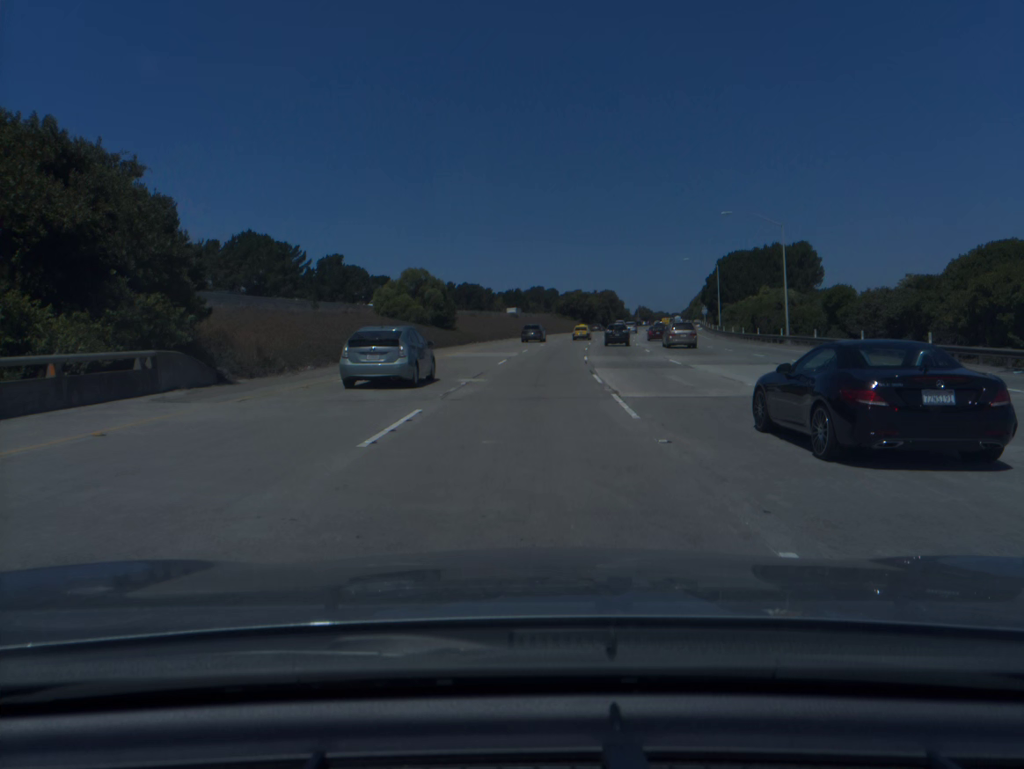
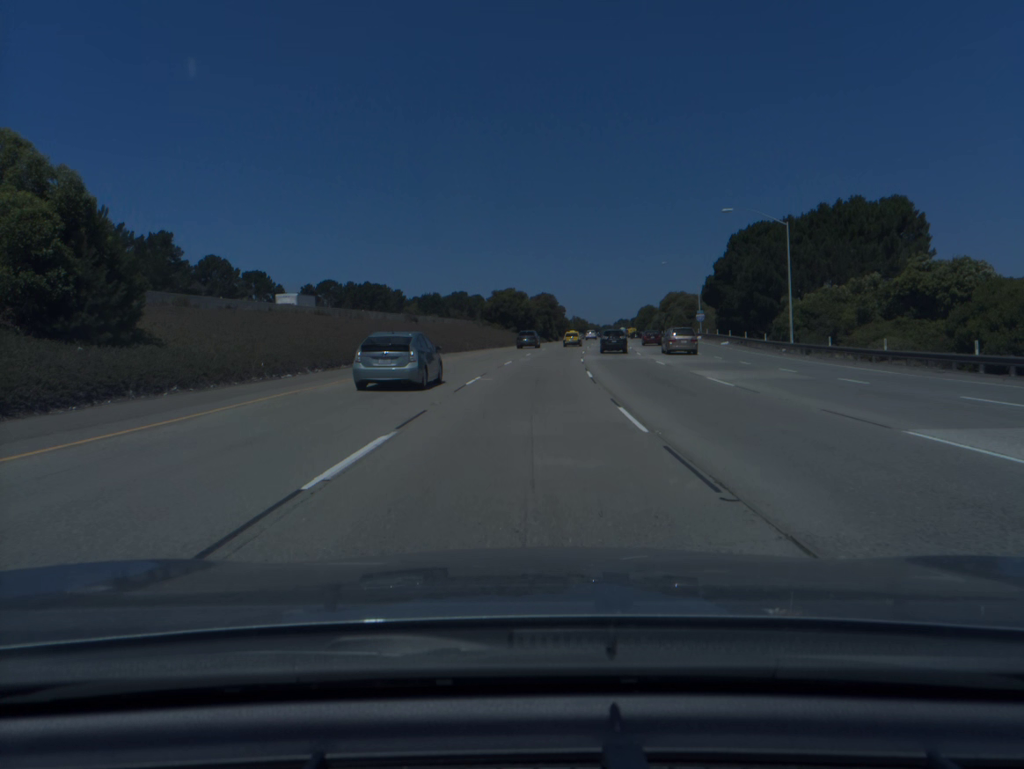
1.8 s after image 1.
(+2.5, +53.5) m; +5°
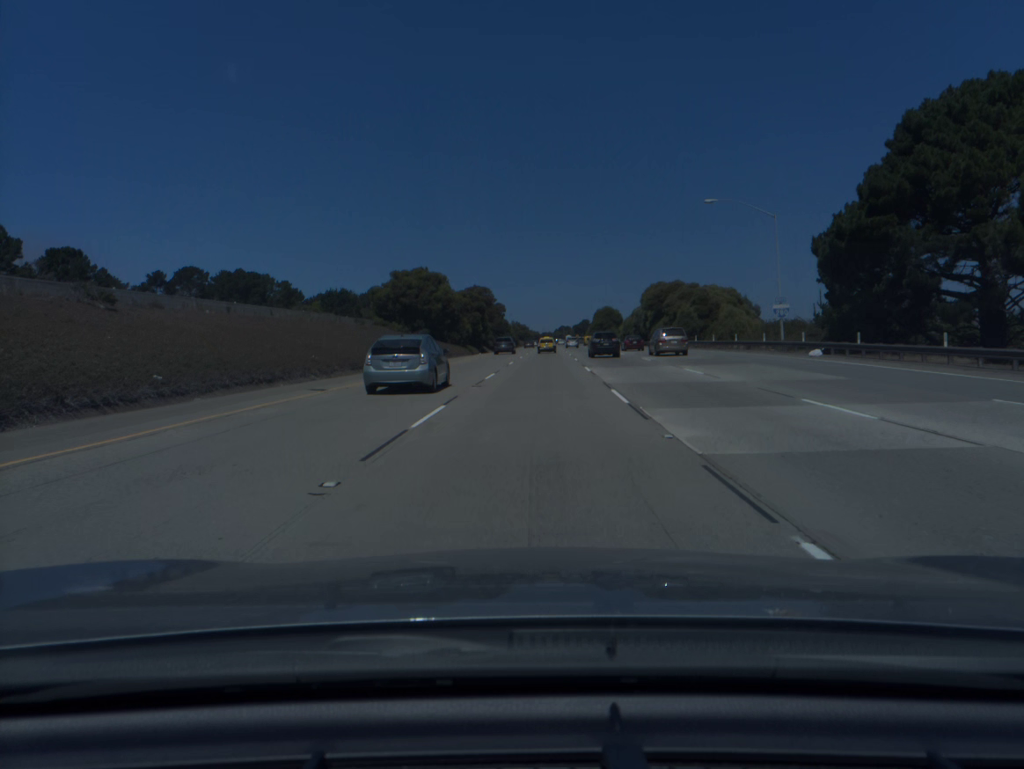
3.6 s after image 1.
(+2.2, +53.7) m; +5°
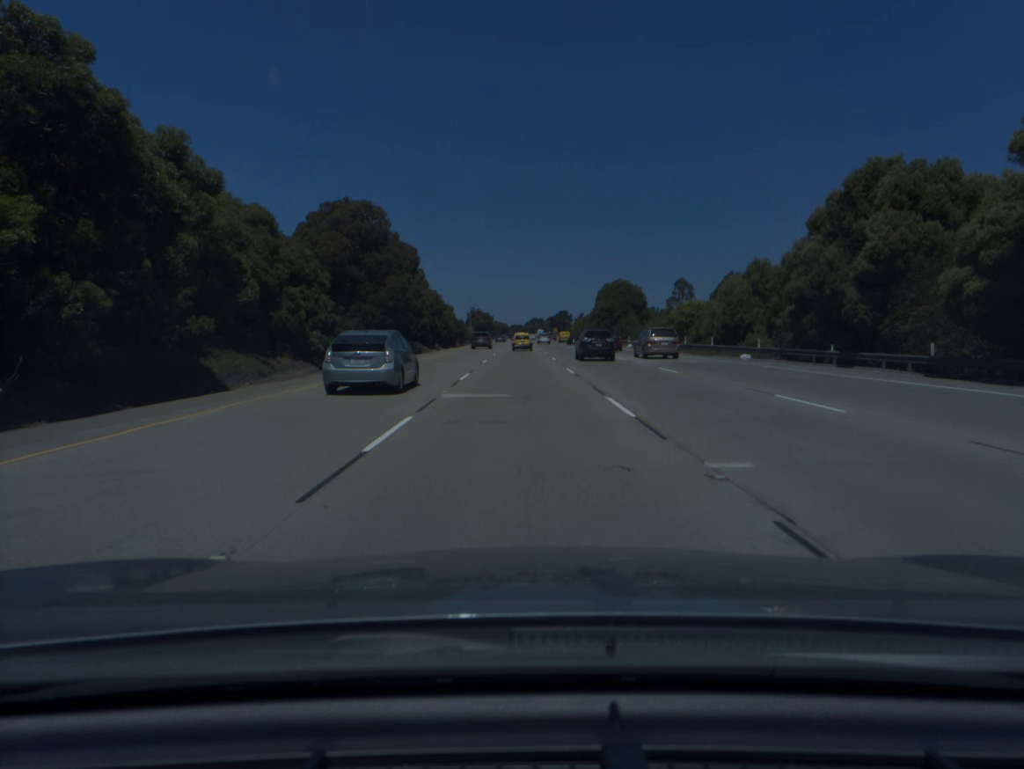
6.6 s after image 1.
(+2.9, +90.4) m; +2°
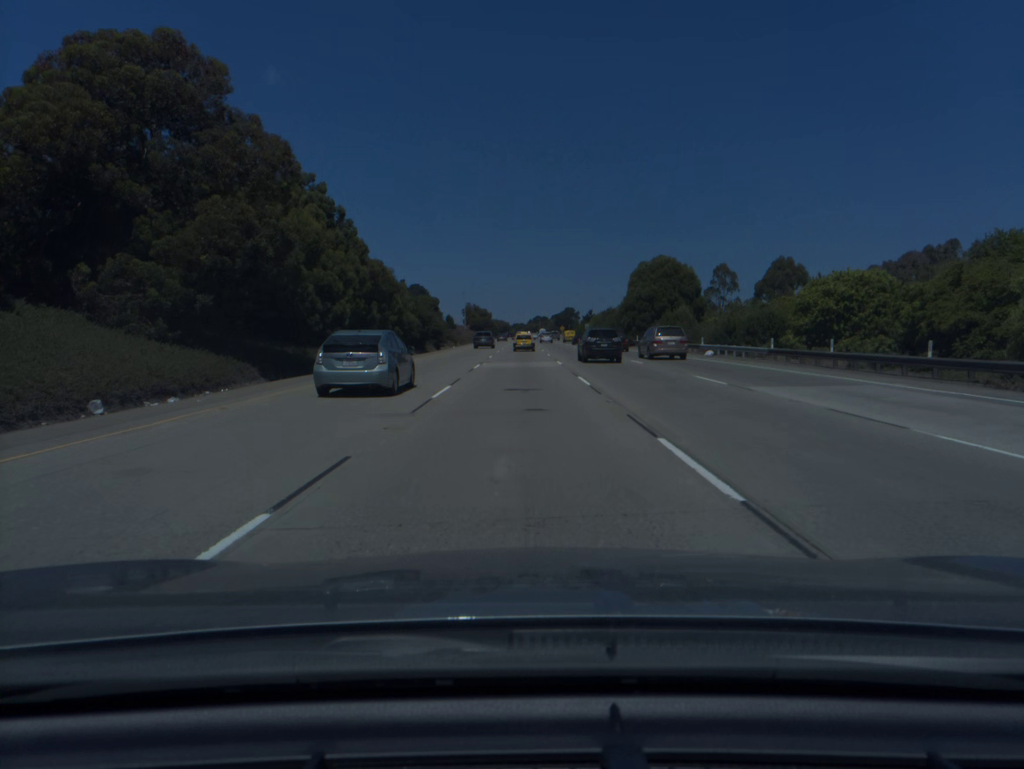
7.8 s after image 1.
(-0.1, +36.0) m; 0°
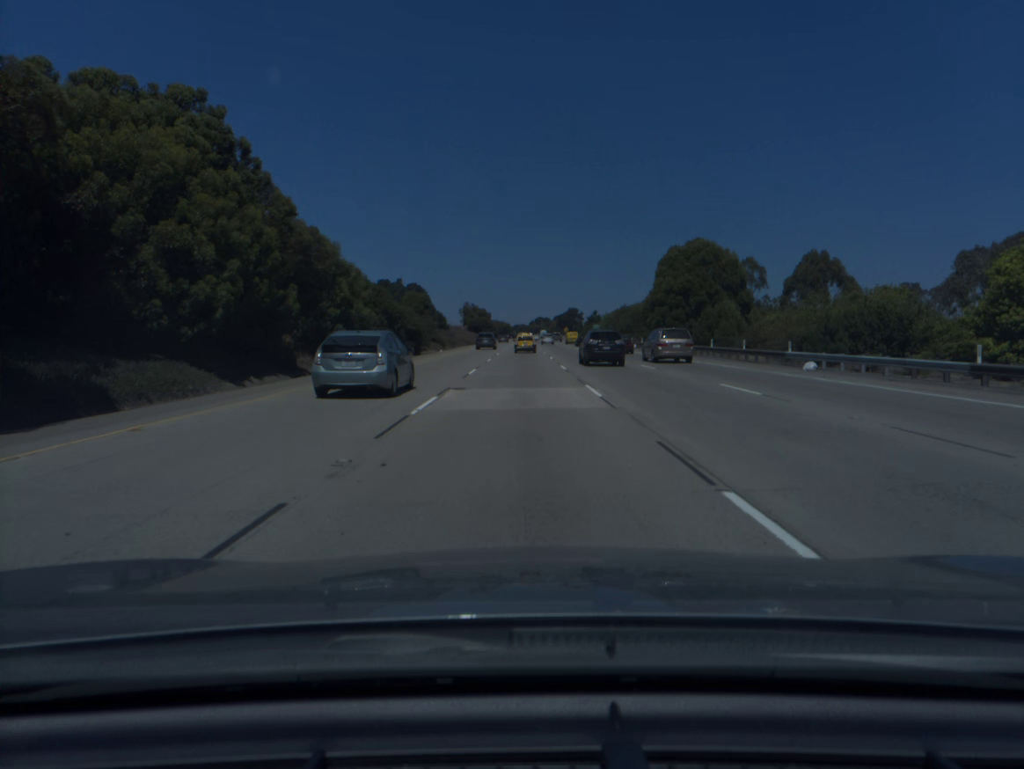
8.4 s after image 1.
(0.0, +17.9) m; 0°
